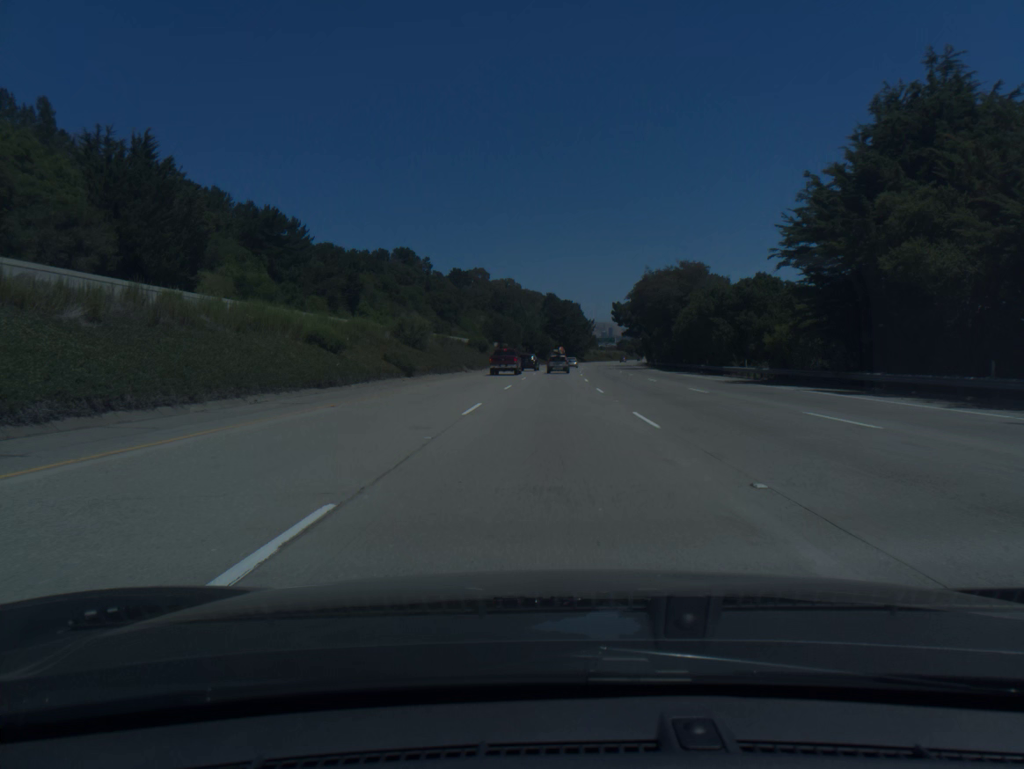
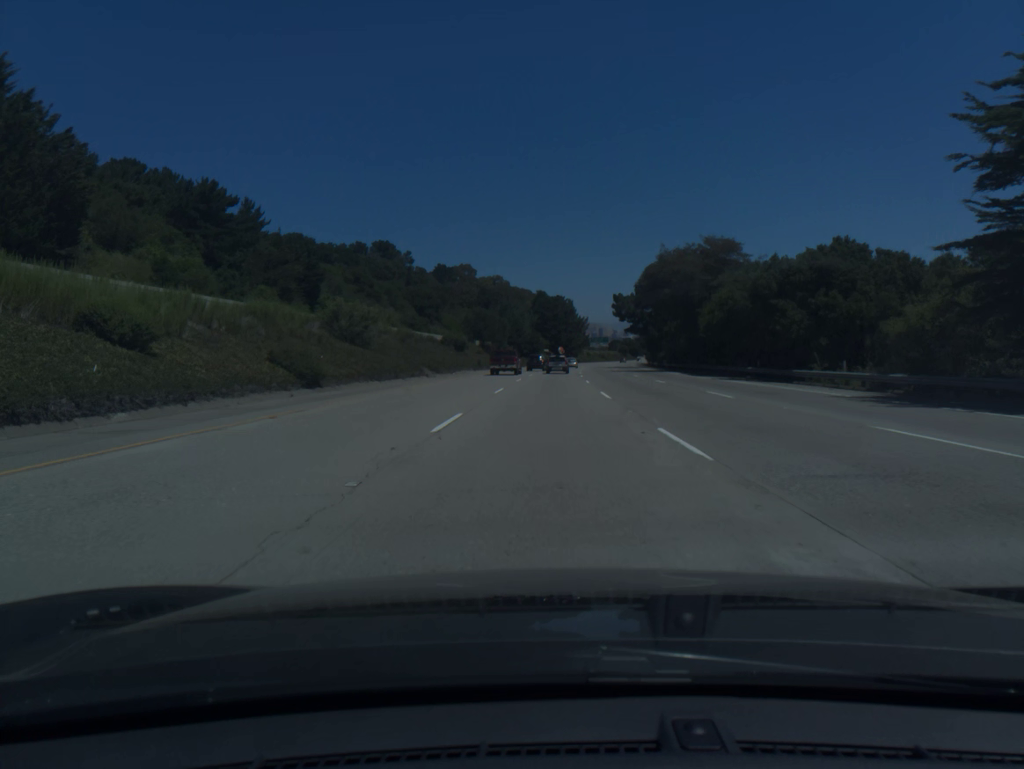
(+0.1, +18.9) m; +1°
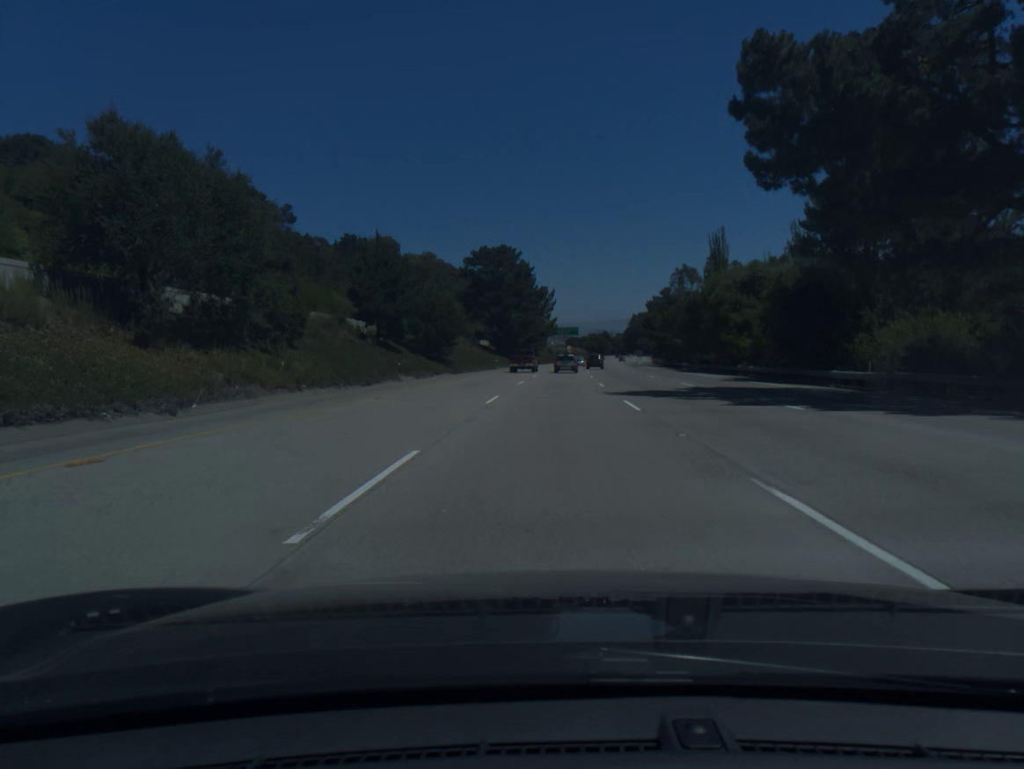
(+2.8, +94.1) m; +4°
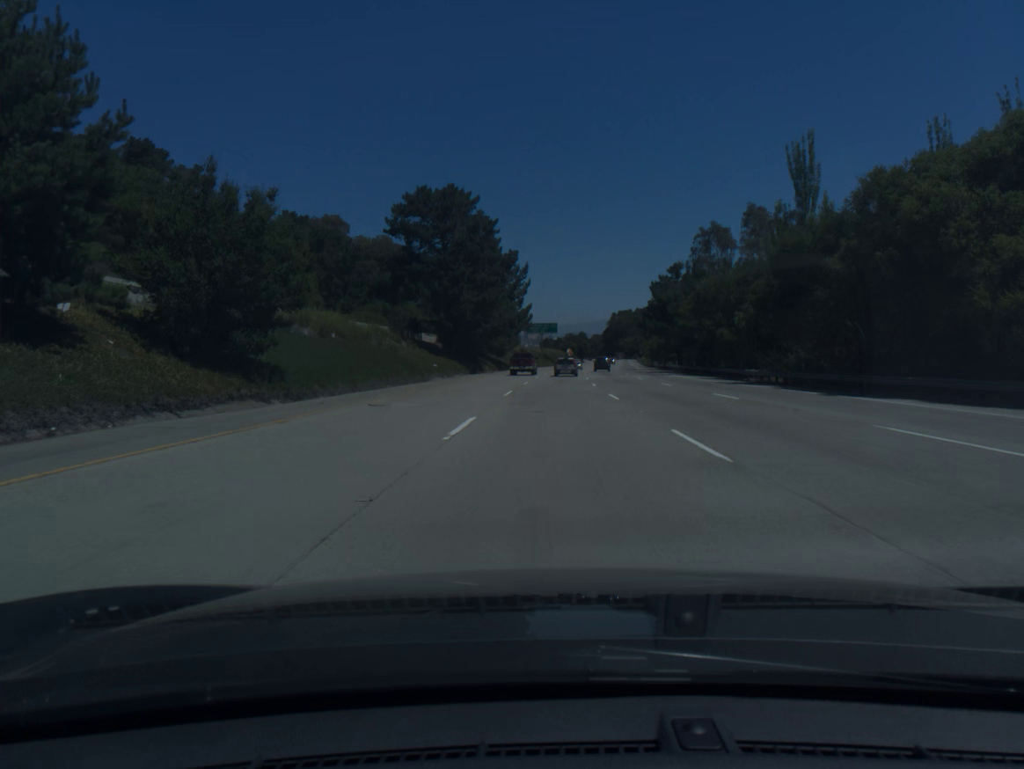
(+0.5, +37.5) m; +2°
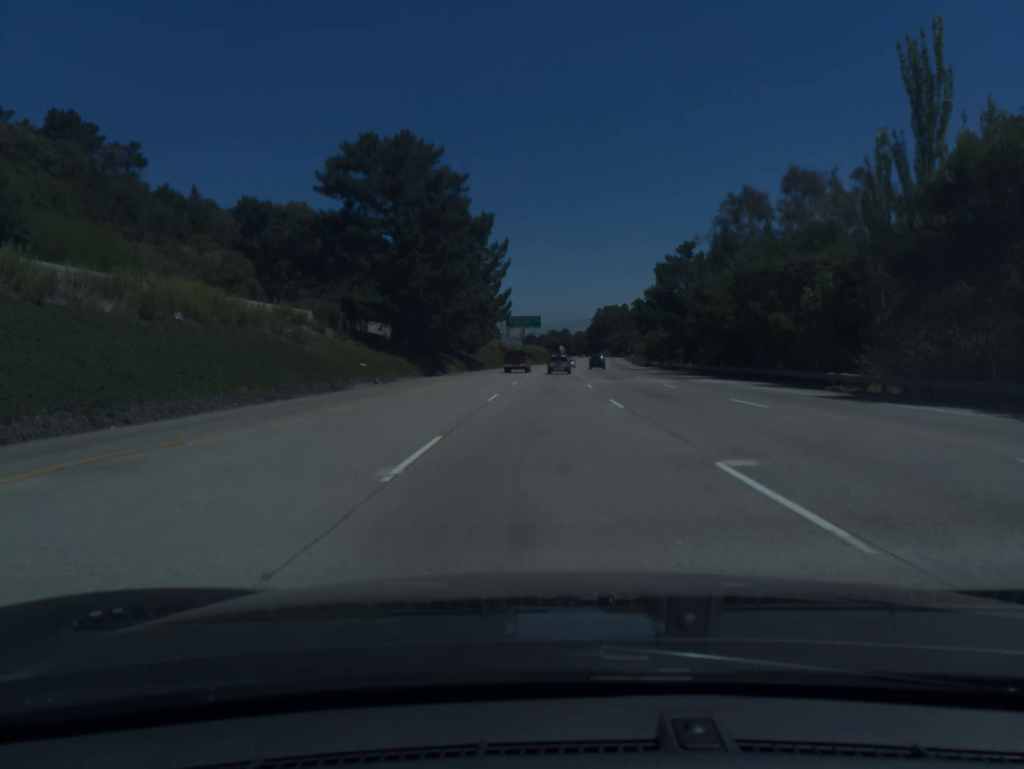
(+0.2, +18.7) m; +1°
